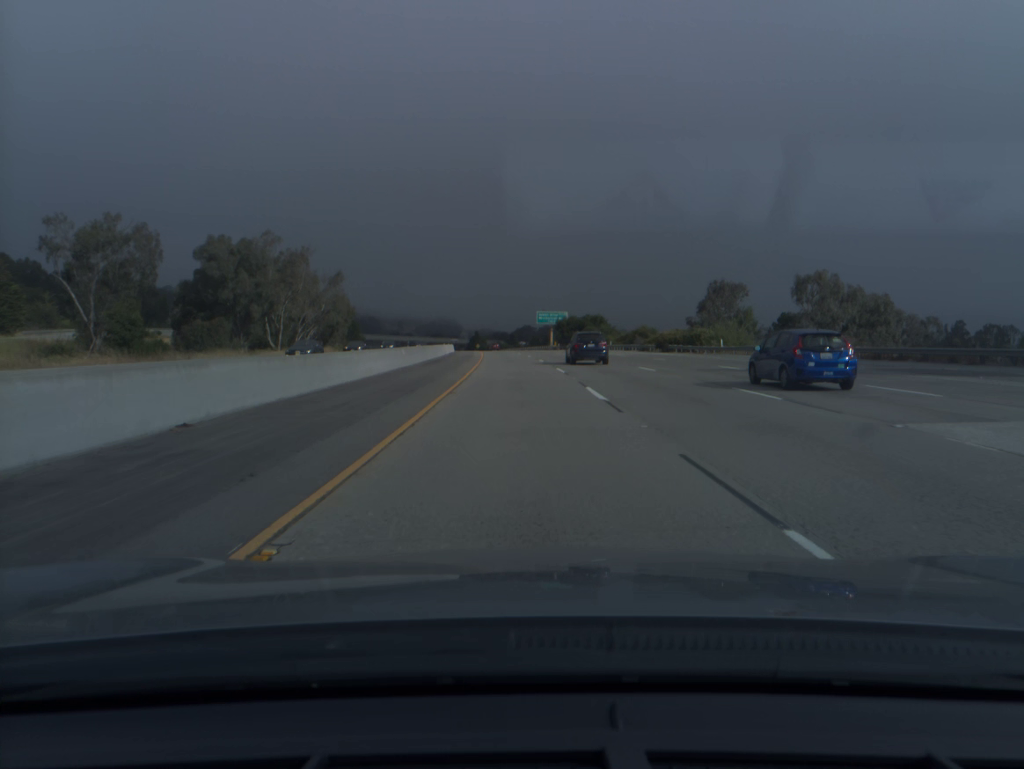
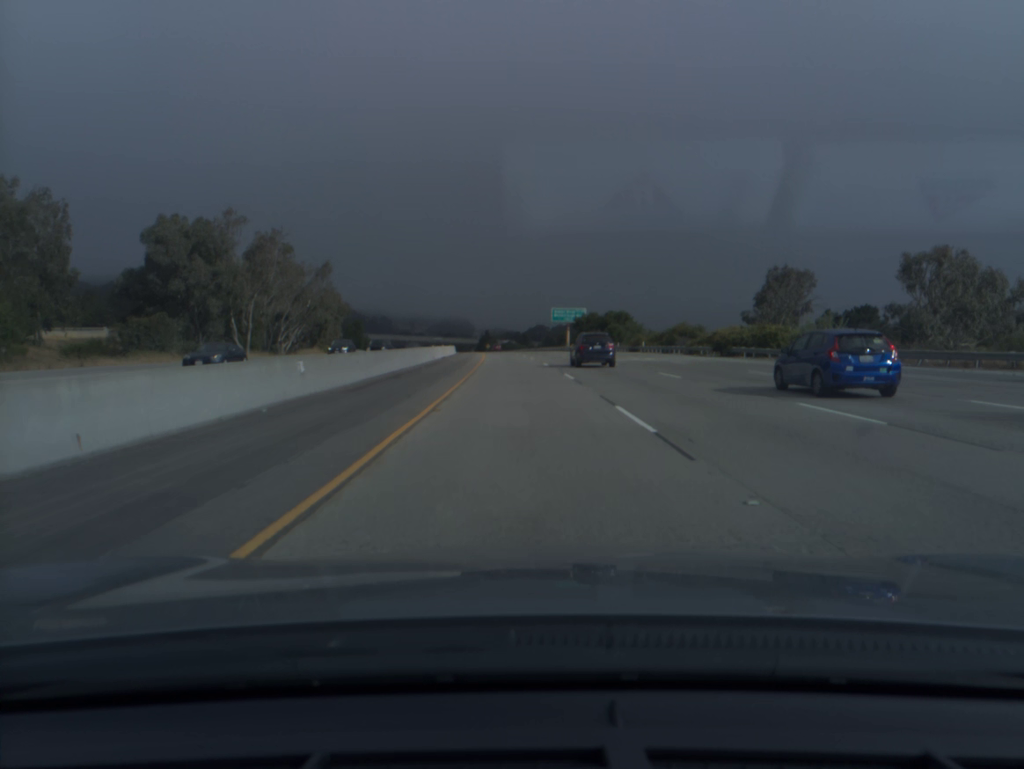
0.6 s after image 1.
(-0.1, +19.3) m; -1°
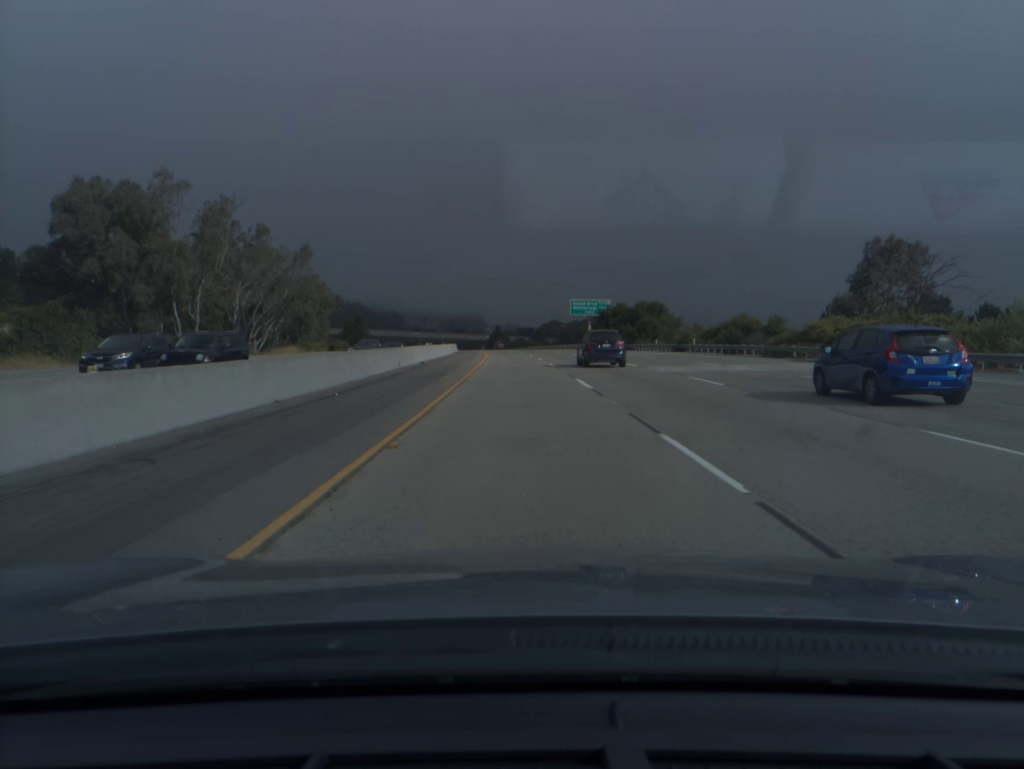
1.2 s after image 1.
(-0.1, +19.5) m; -1°
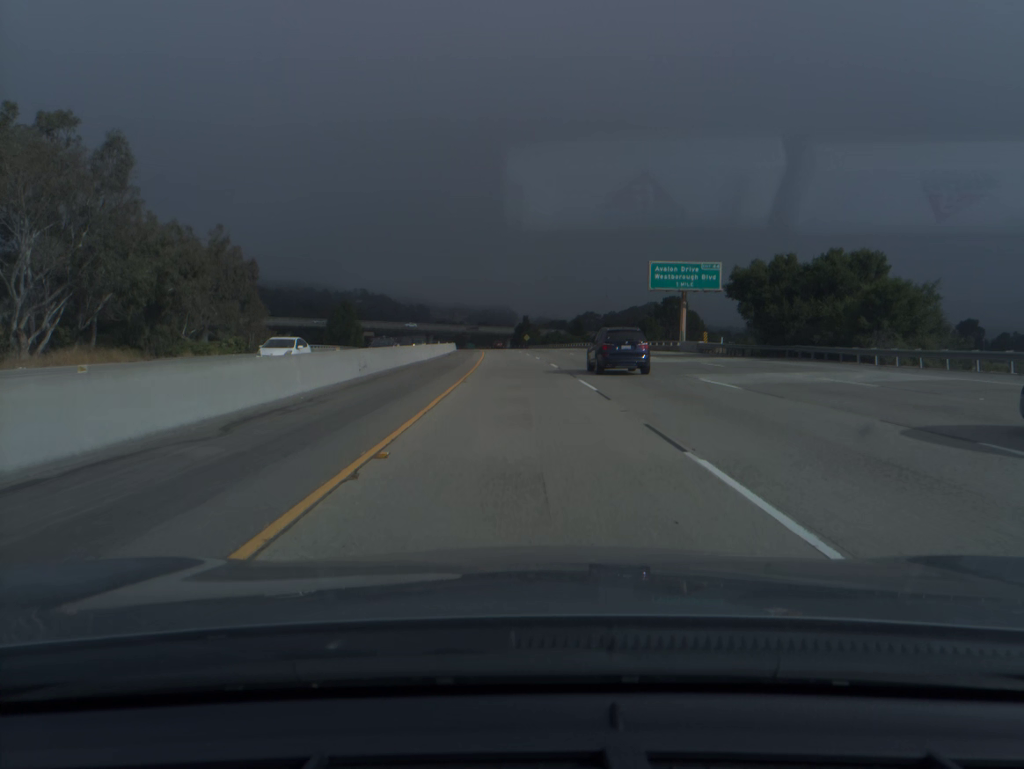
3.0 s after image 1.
(-1.2, +59.3) m; -2°
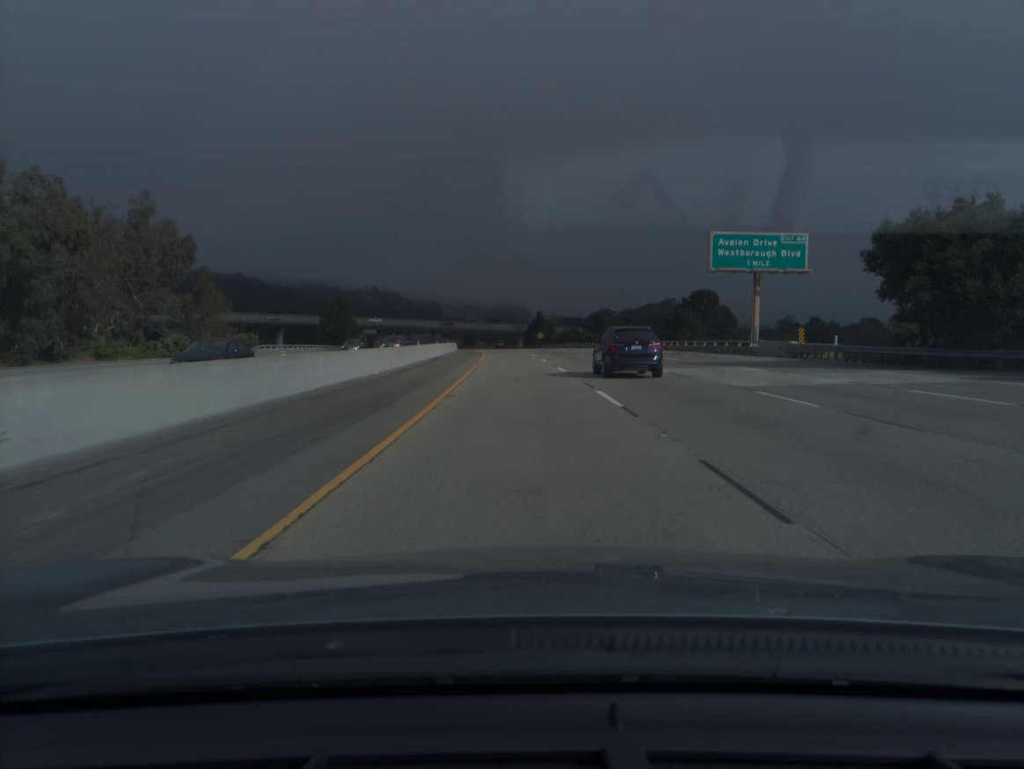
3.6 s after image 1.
(-0.2, +20.0) m; -1°
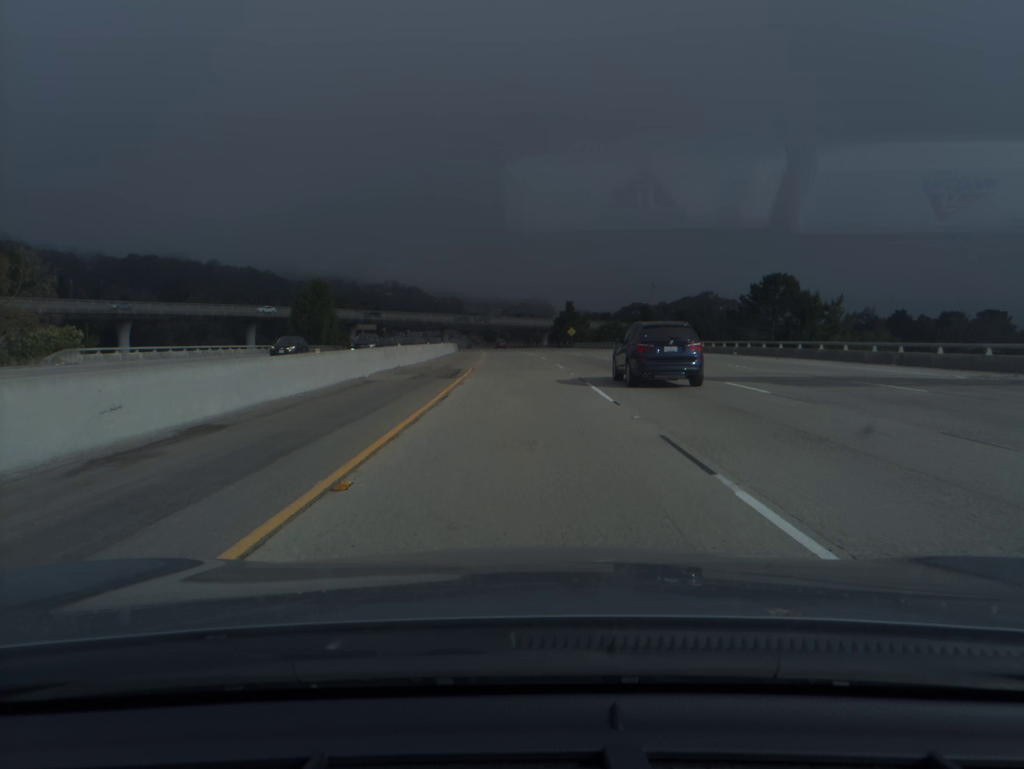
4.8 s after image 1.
(-0.6, +40.4) m; -2°
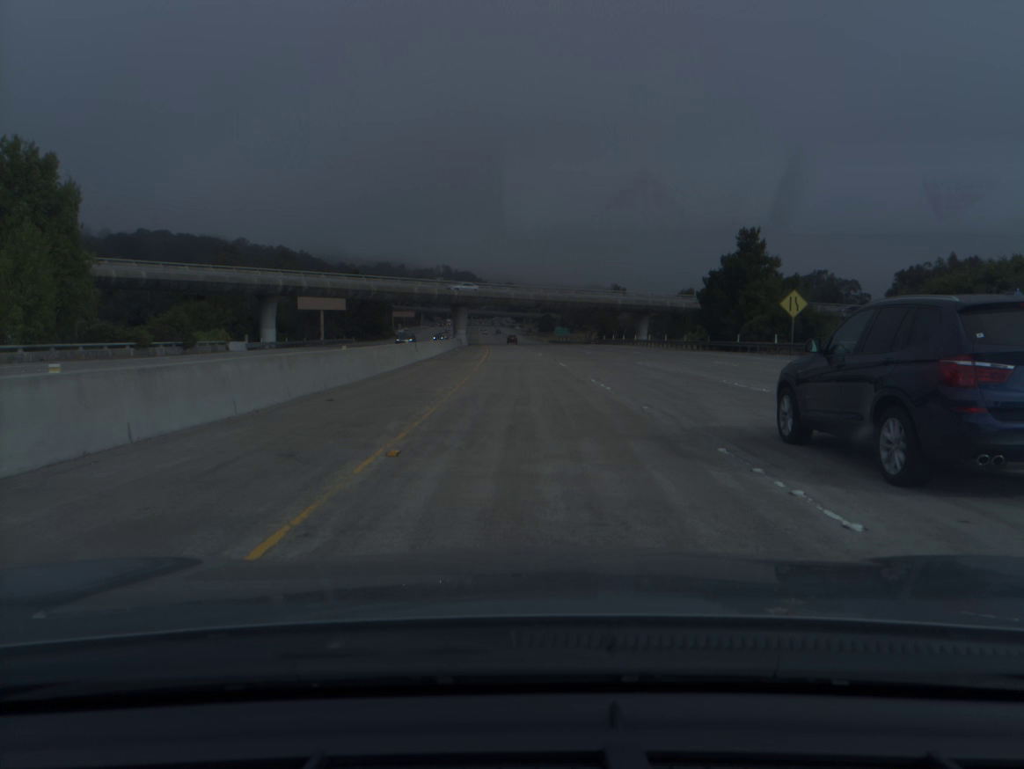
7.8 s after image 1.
(-3.8, +101.0) m; -4°
